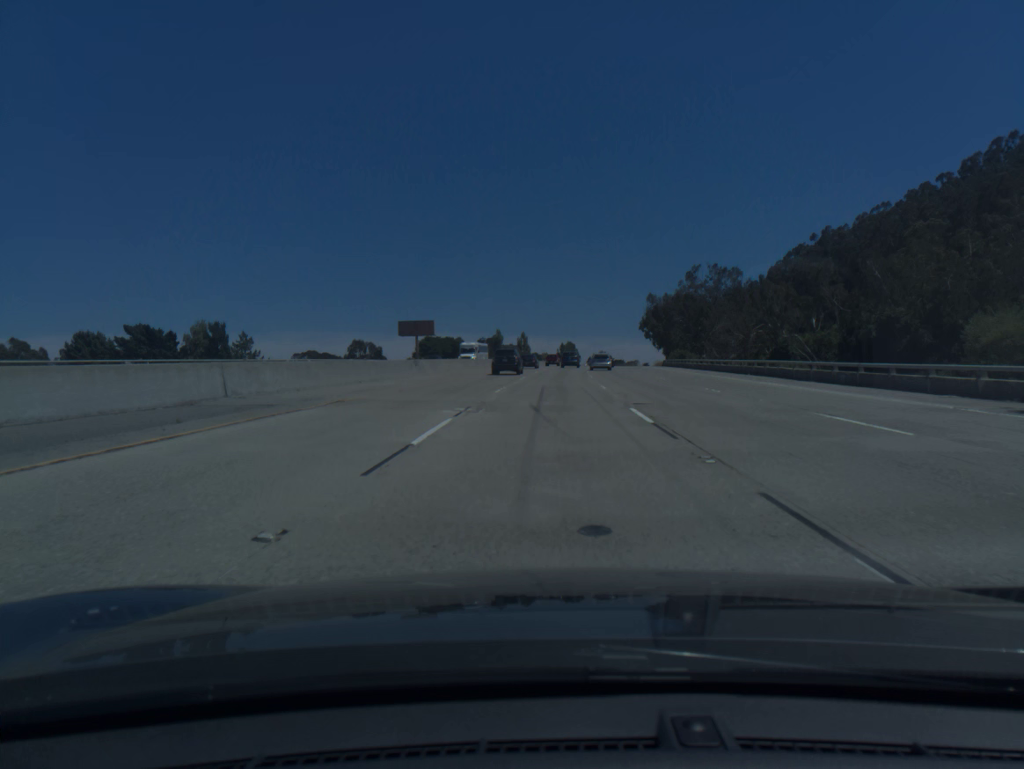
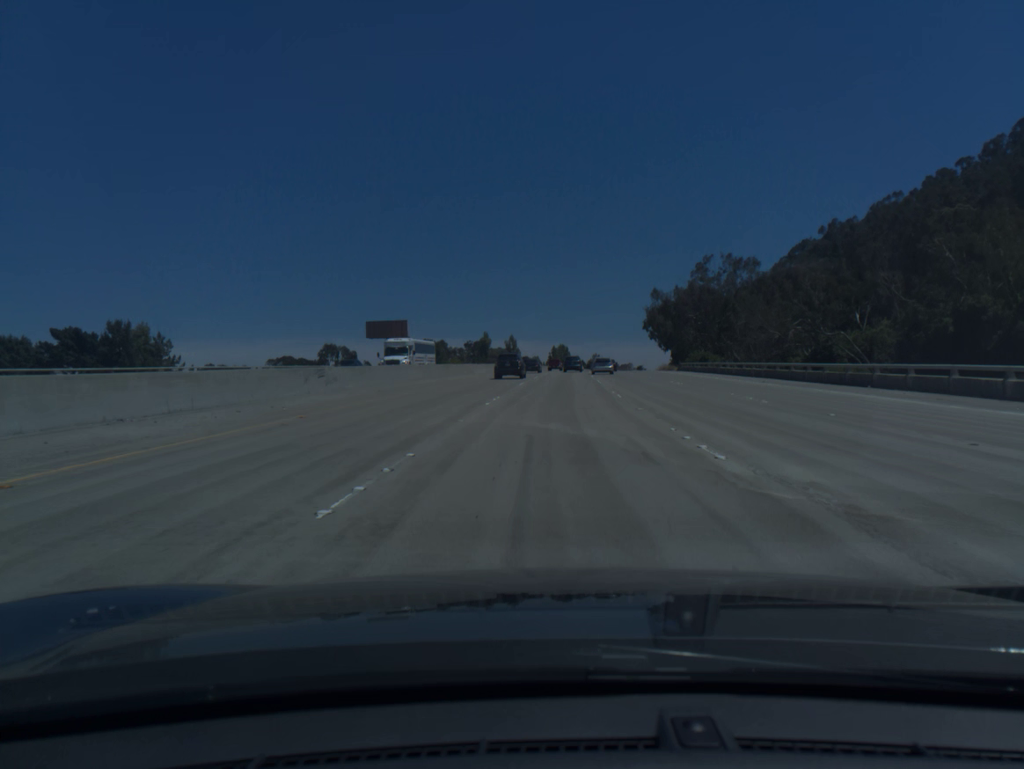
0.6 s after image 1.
(+0.1, +19.5) m; +1°
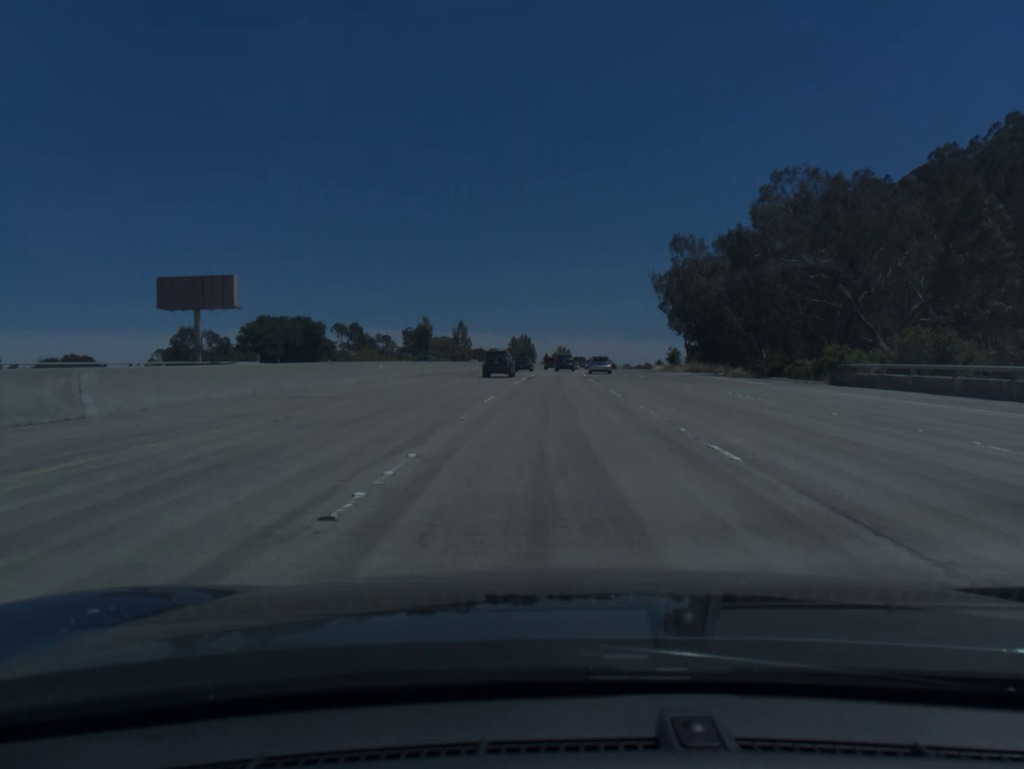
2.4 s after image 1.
(+1.4, +58.6) m; +3°
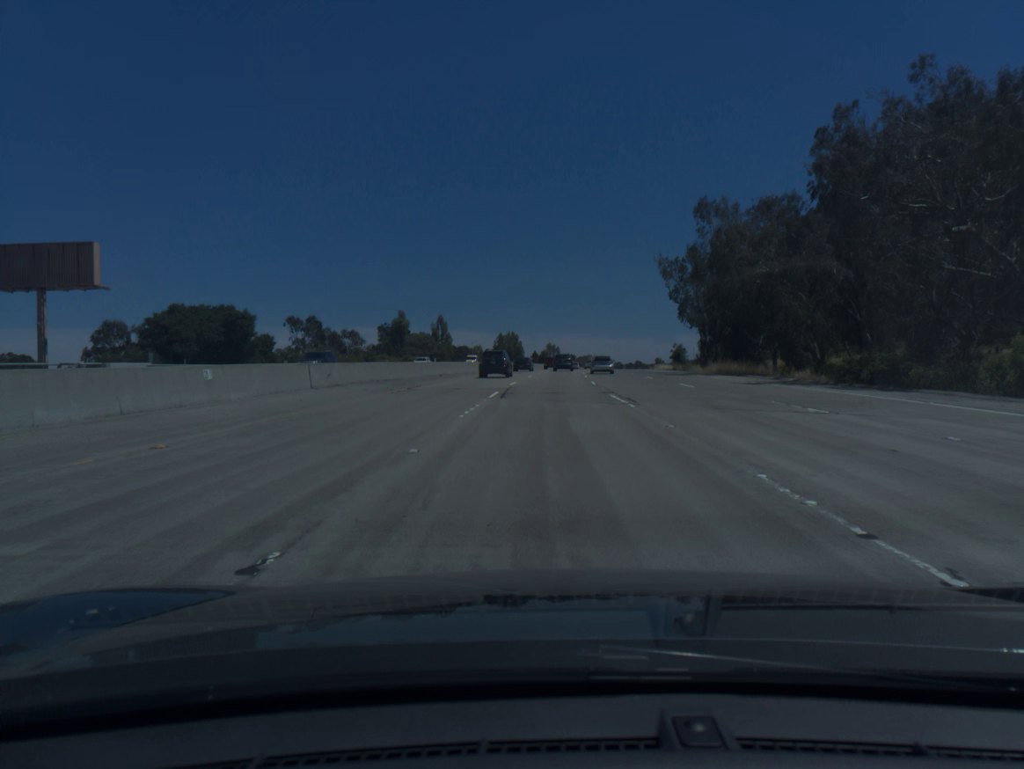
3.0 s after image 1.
(+0.1, +19.5) m; +1°
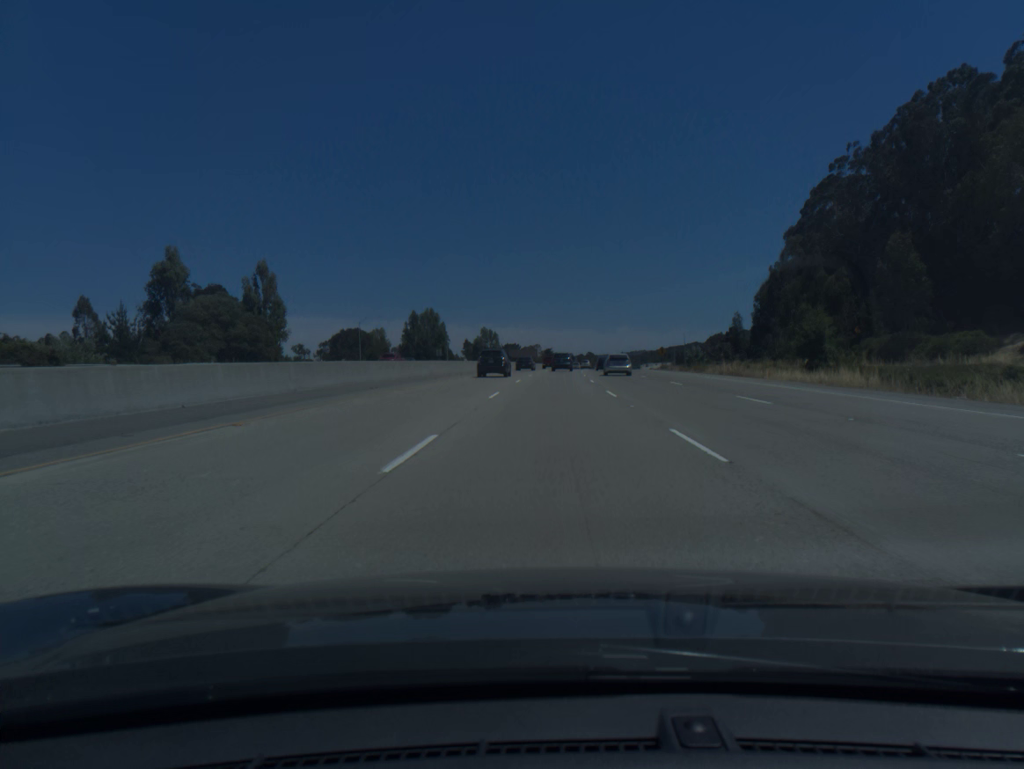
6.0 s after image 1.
(+3.4, +97.4) m; +4°
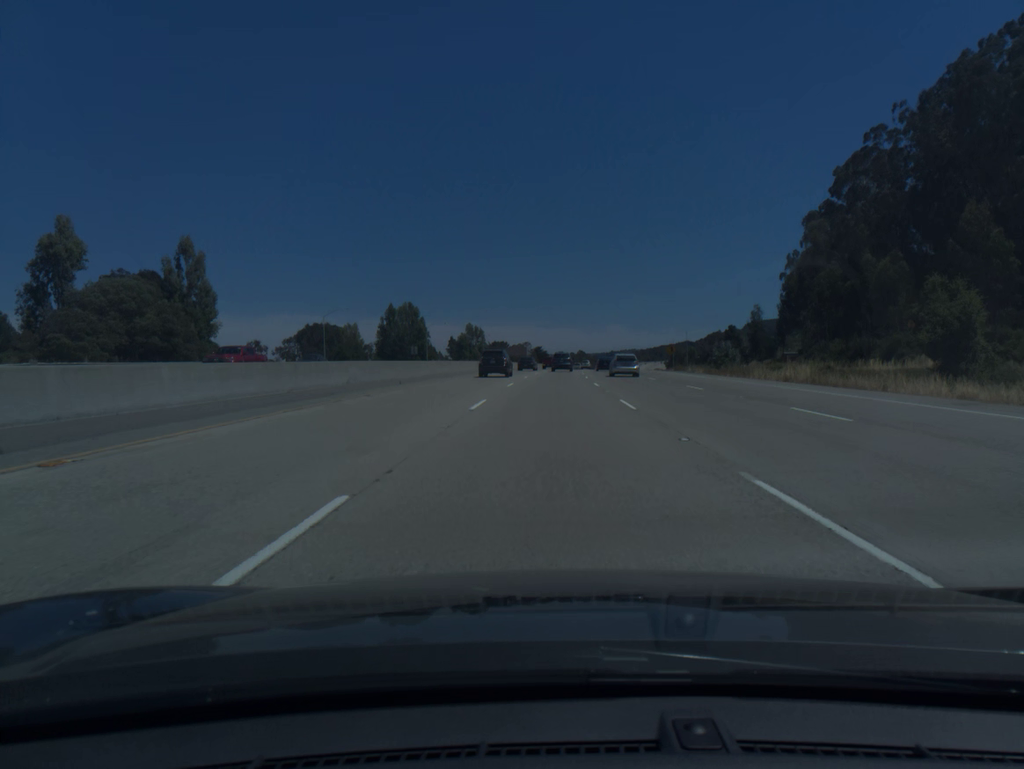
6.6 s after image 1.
(+0.1, +19.4) m; +1°
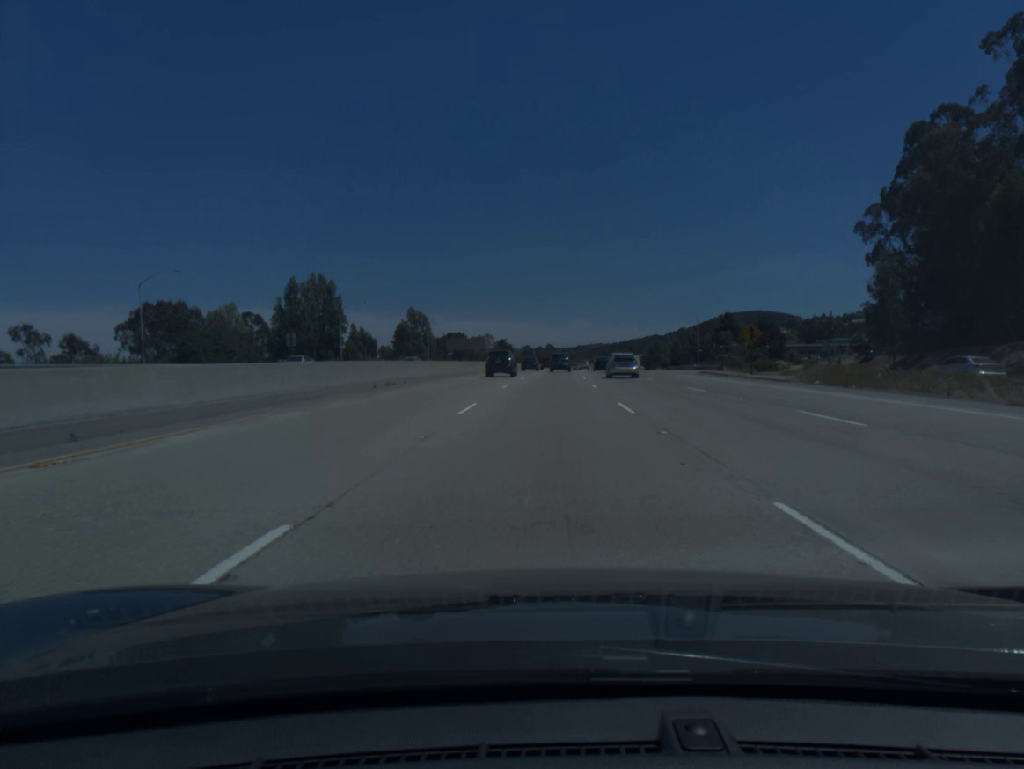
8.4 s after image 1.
(+1.2, +58.1) m; +2°
